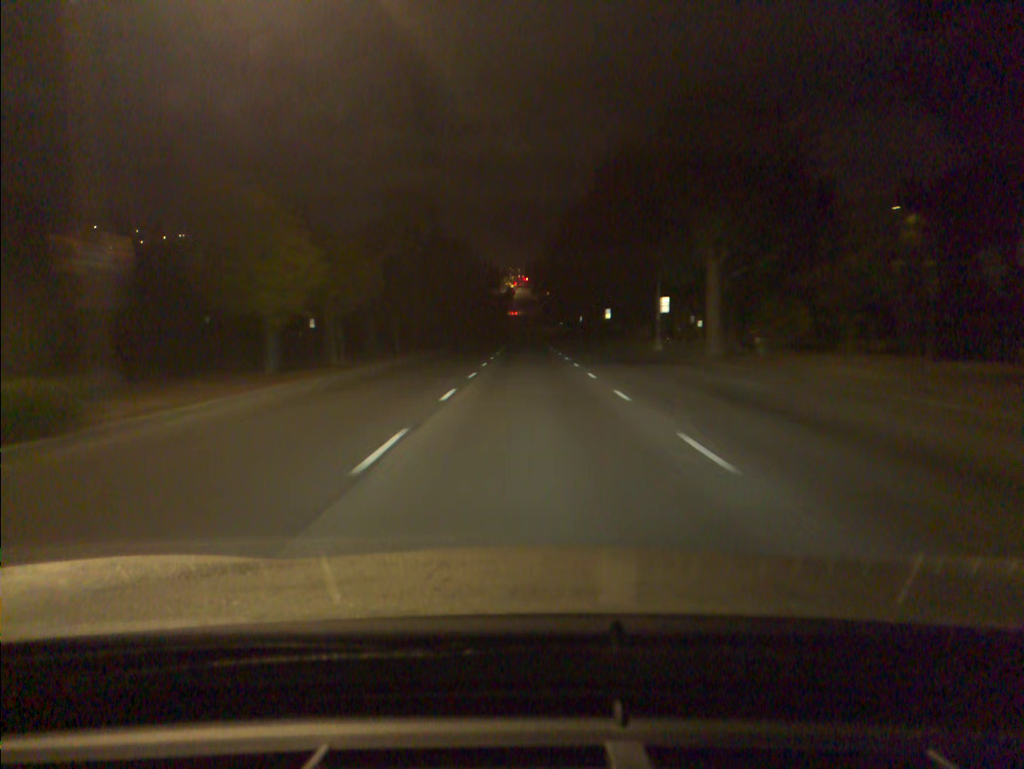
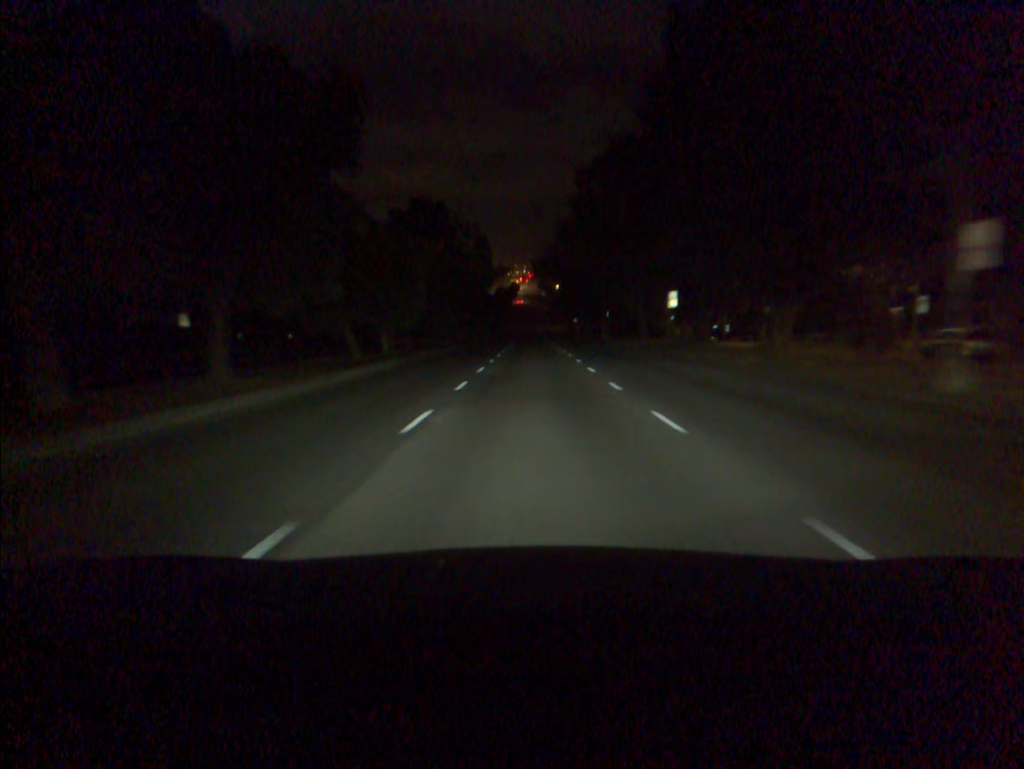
(-0.1, +34.4) m; 0°
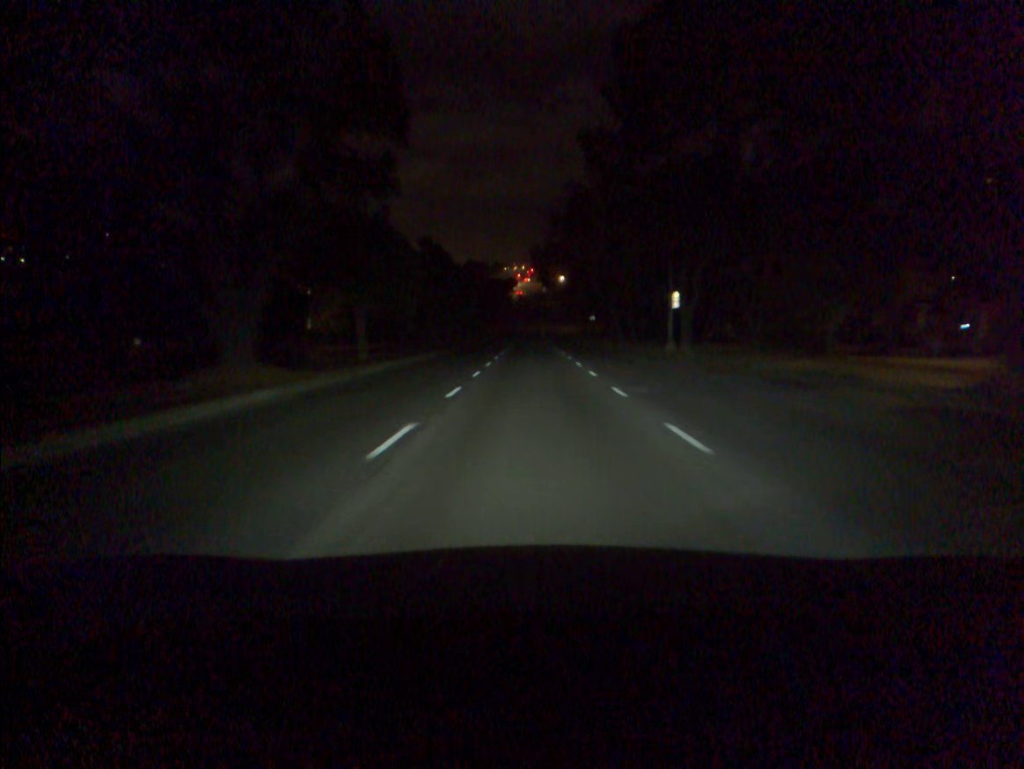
(+0.1, +45.2) m; 0°
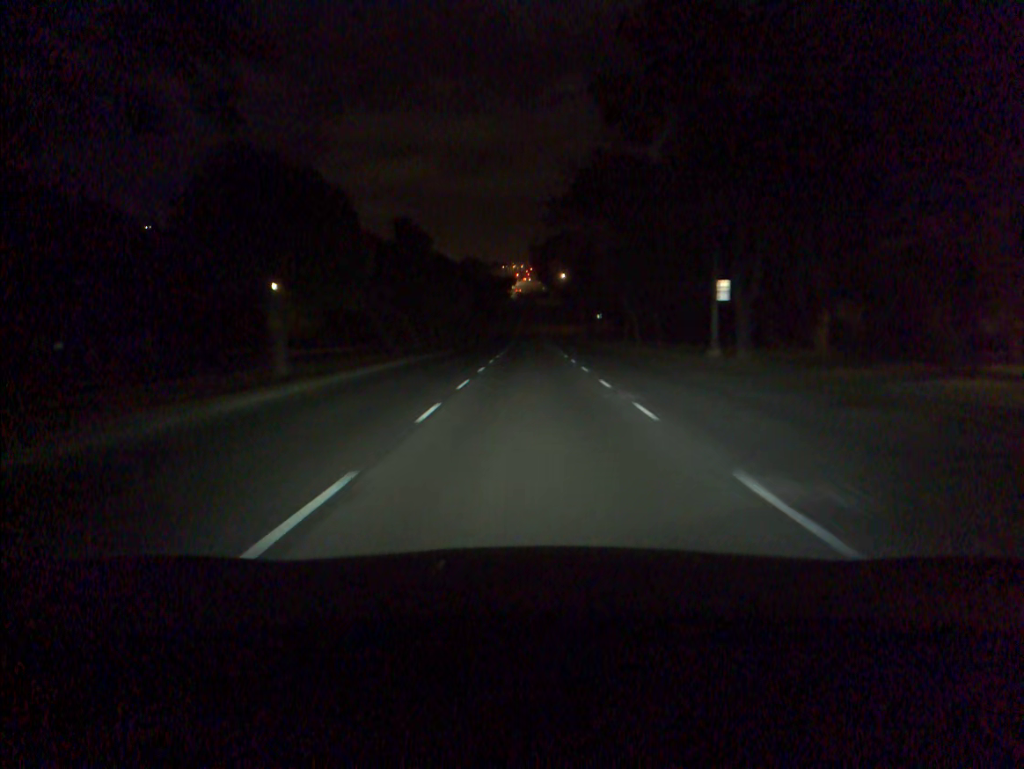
(0.0, +11.3) m; 0°
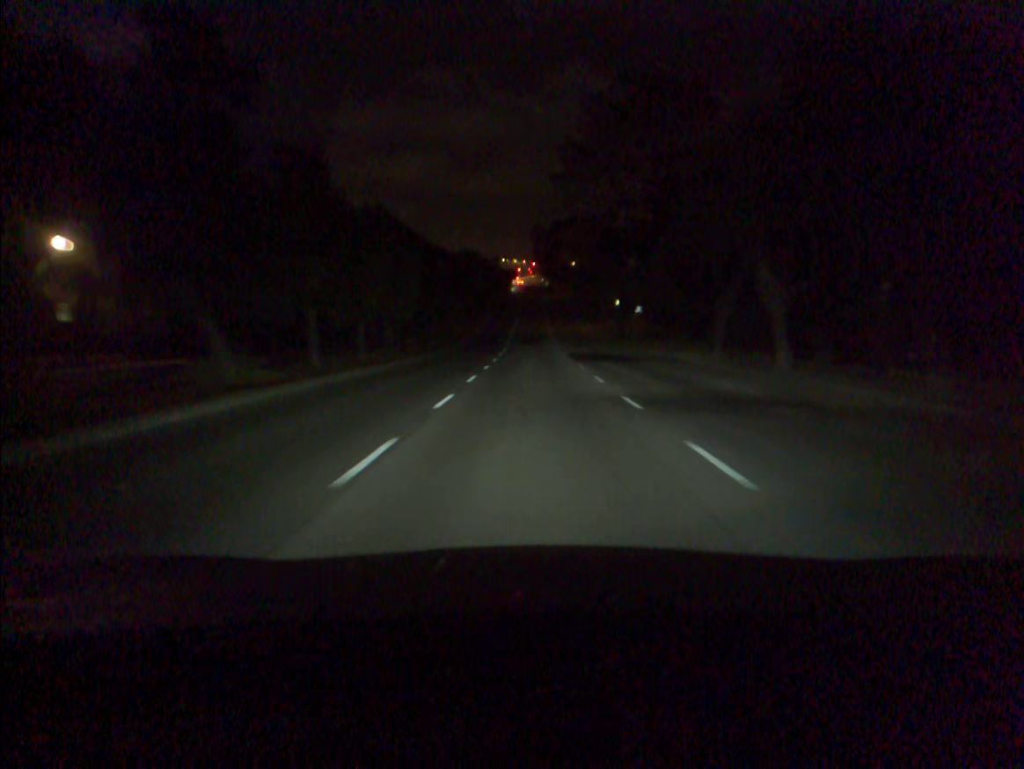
(0.0, +34.1) m; 0°
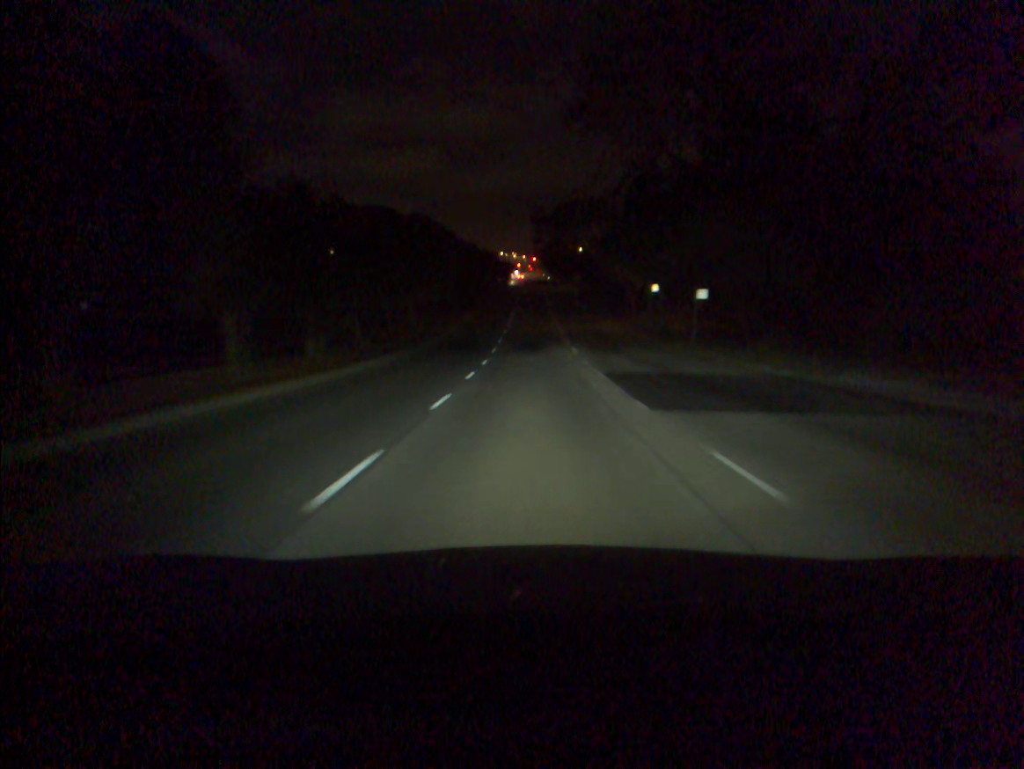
(0.0, +22.8) m; 0°
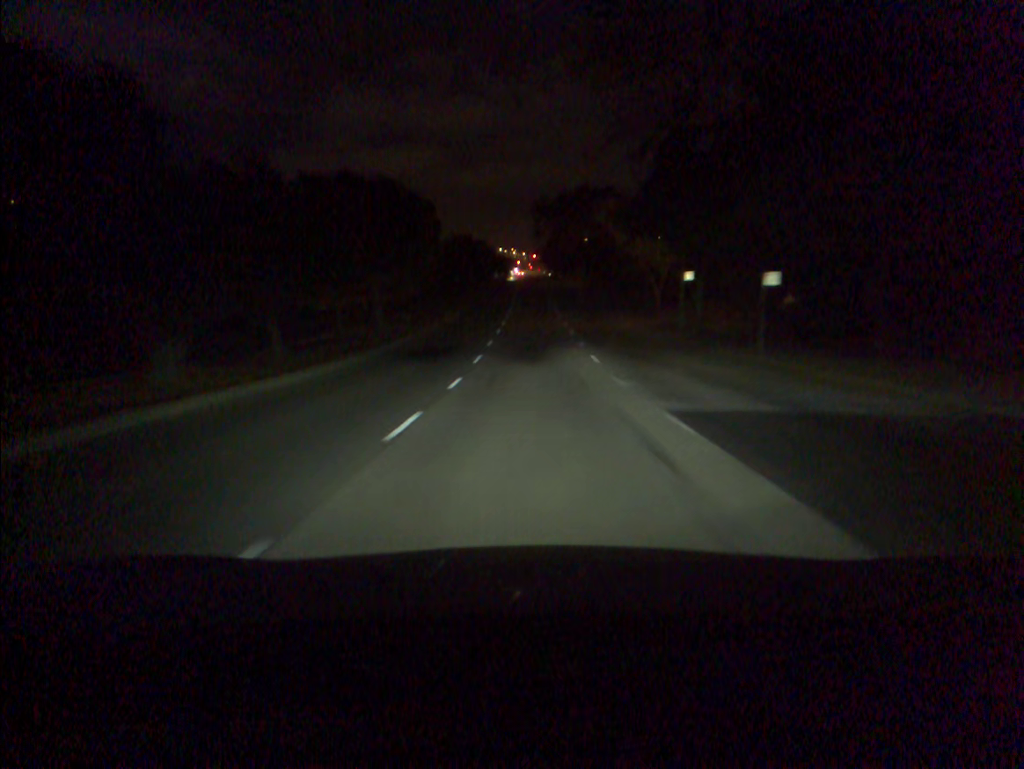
(0.0, +11.4) m; 0°
